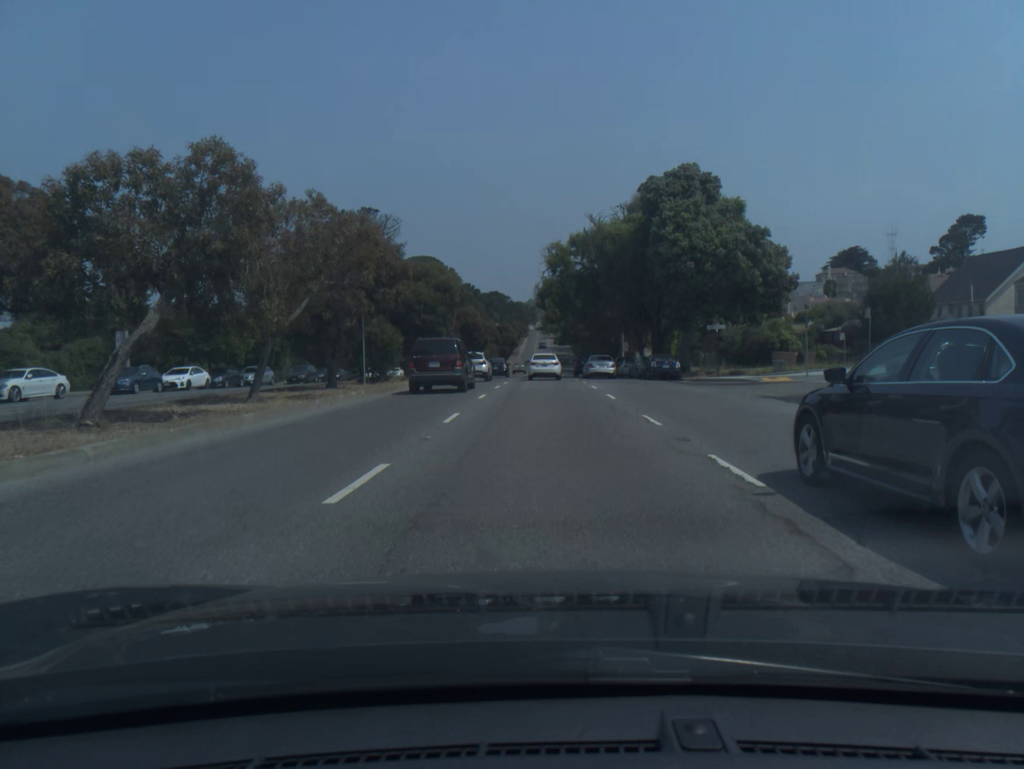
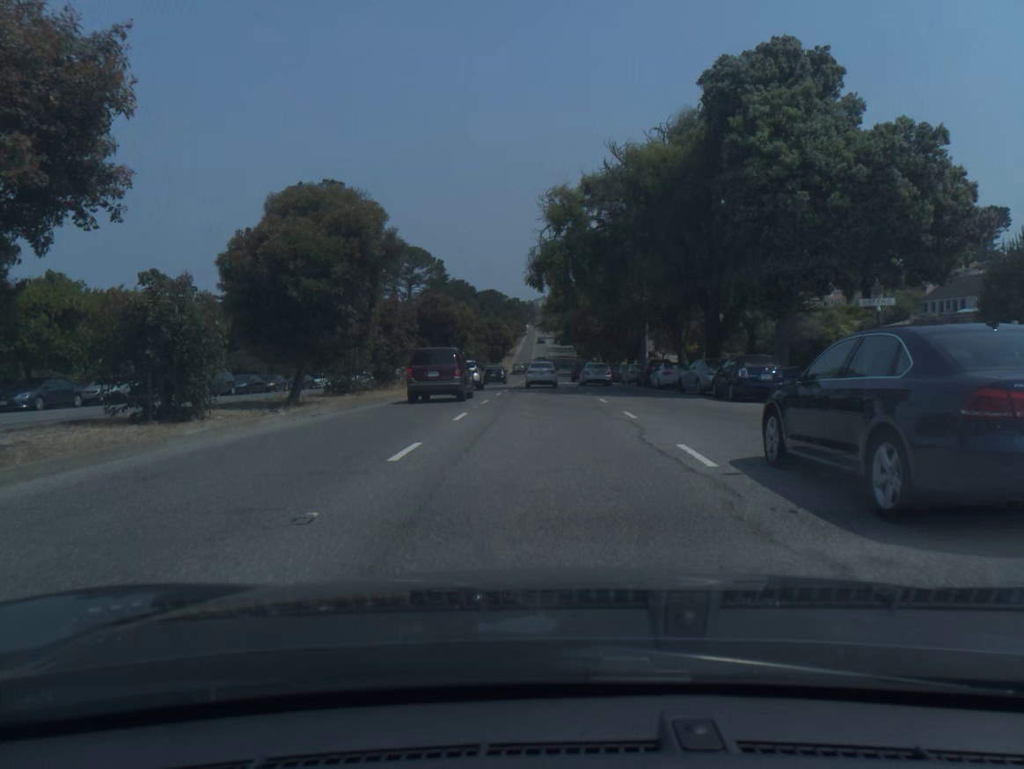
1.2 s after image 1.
(0.0, +19.5) m; 0°
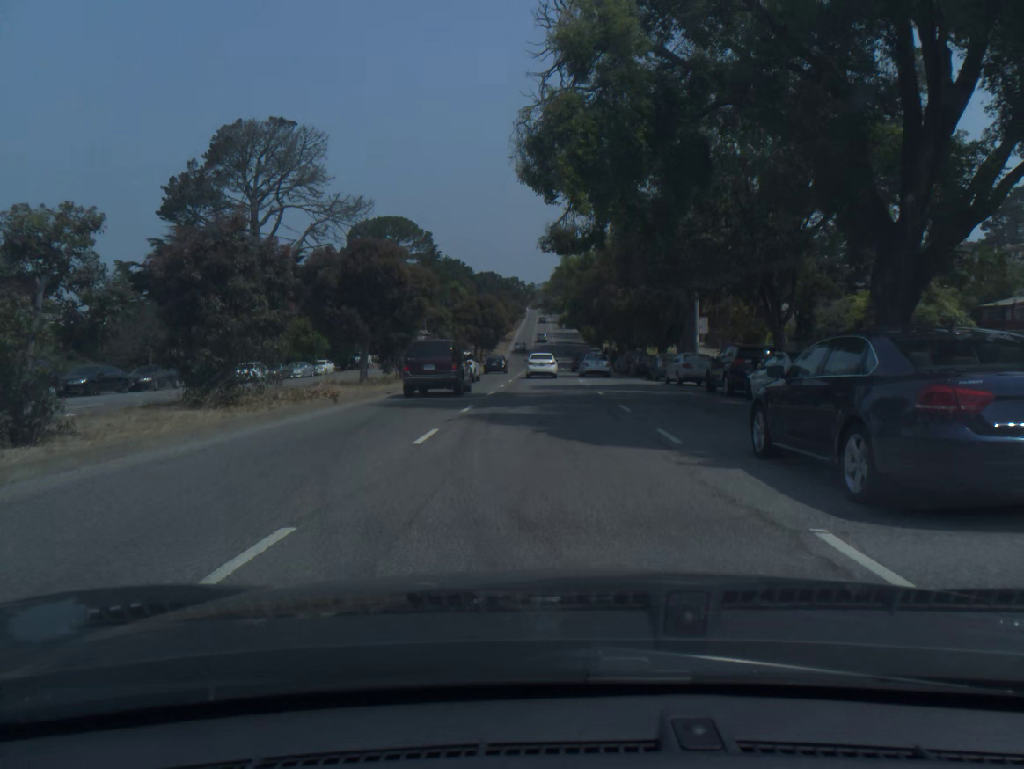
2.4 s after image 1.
(0.0, +19.9) m; 0°
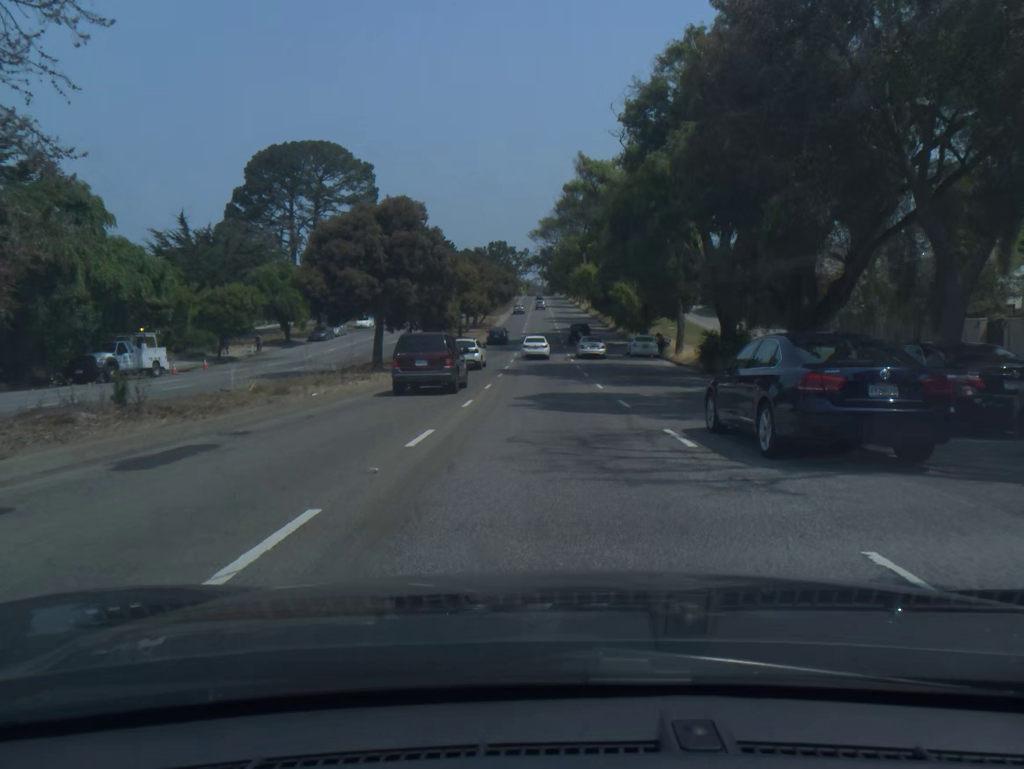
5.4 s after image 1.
(+0.1, +50.6) m; 0°
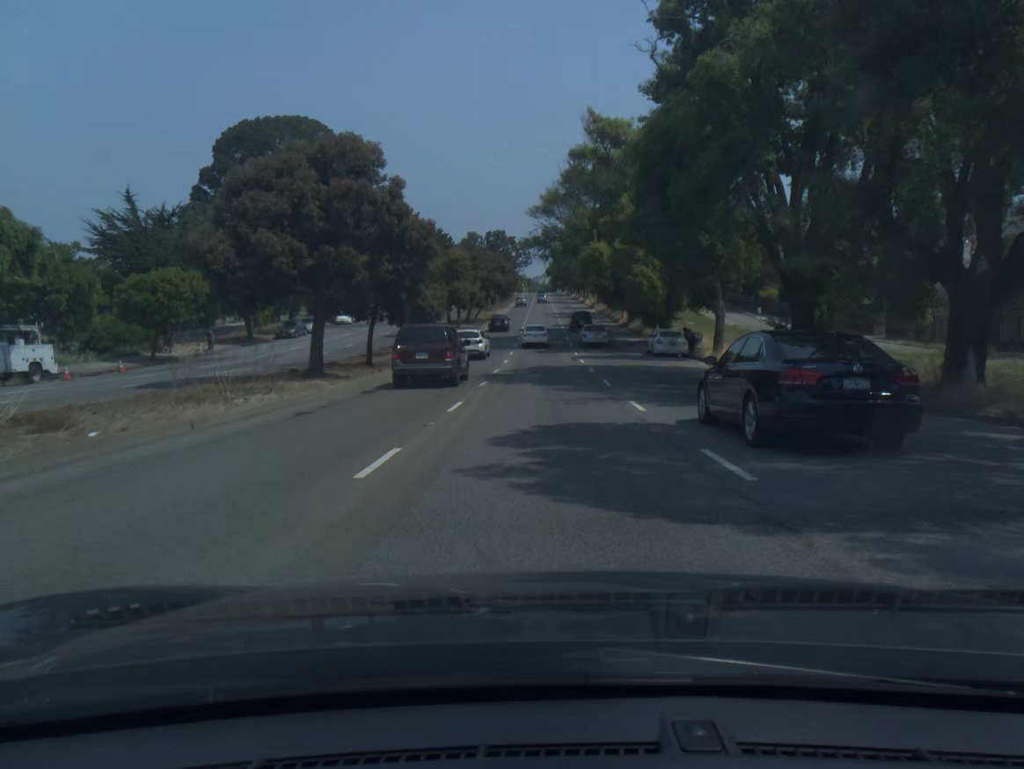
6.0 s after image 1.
(0.0, +10.1) m; 0°
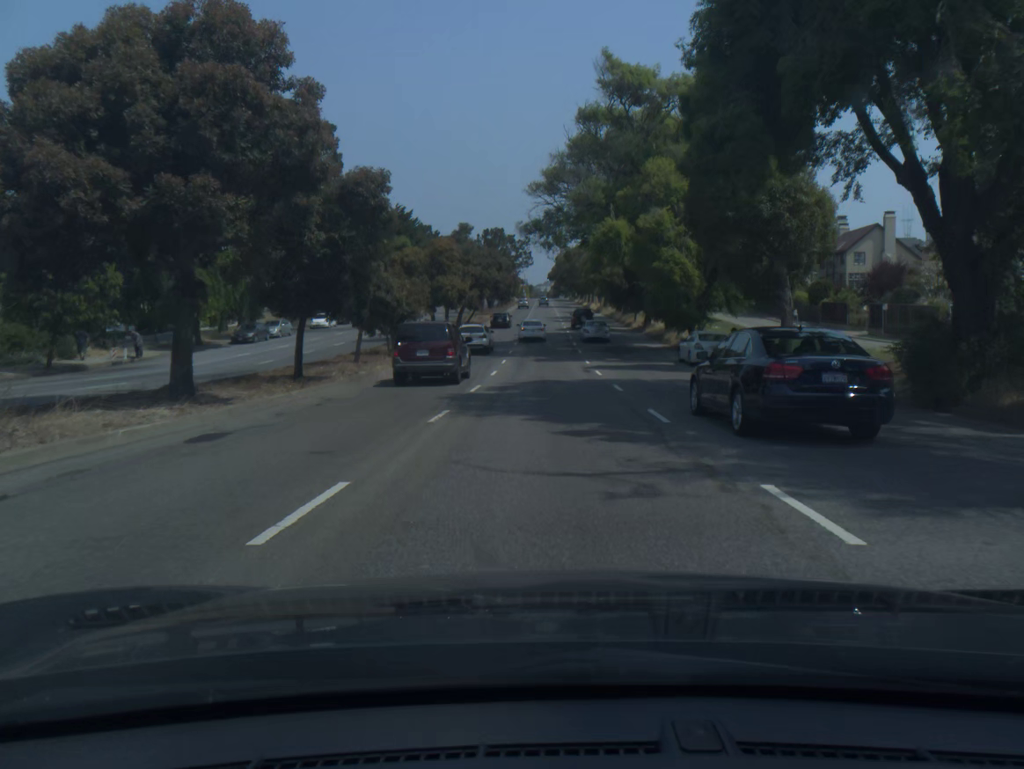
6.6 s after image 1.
(0.0, +10.1) m; 0°
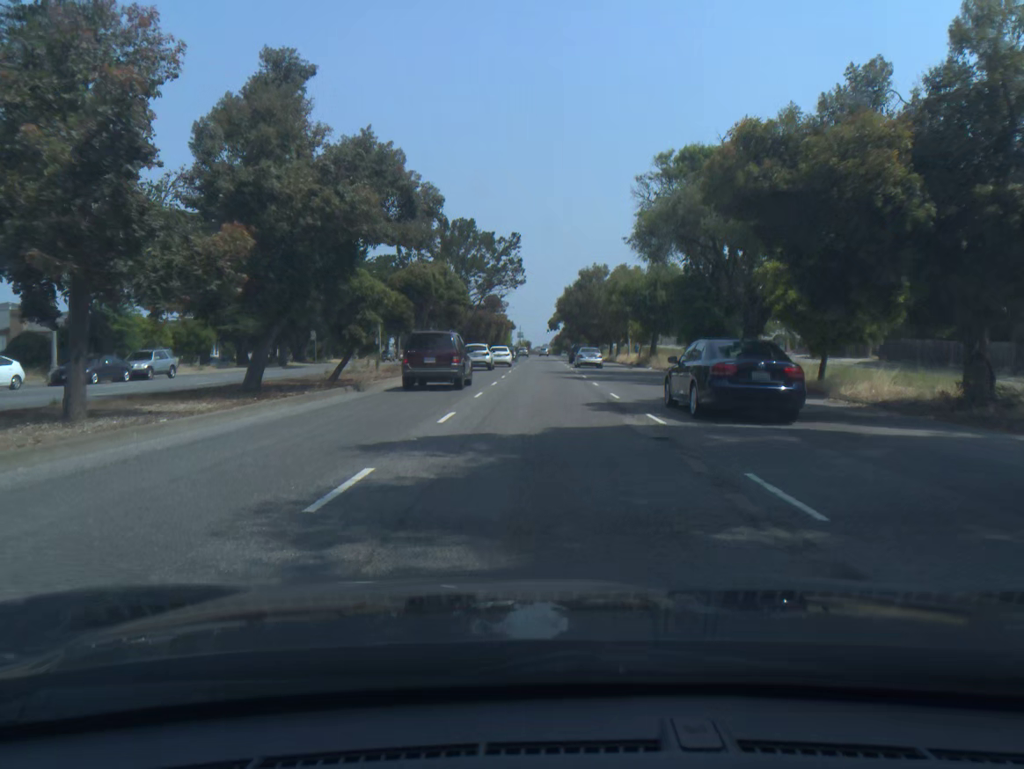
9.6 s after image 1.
(0.0, +49.5) m; 0°
